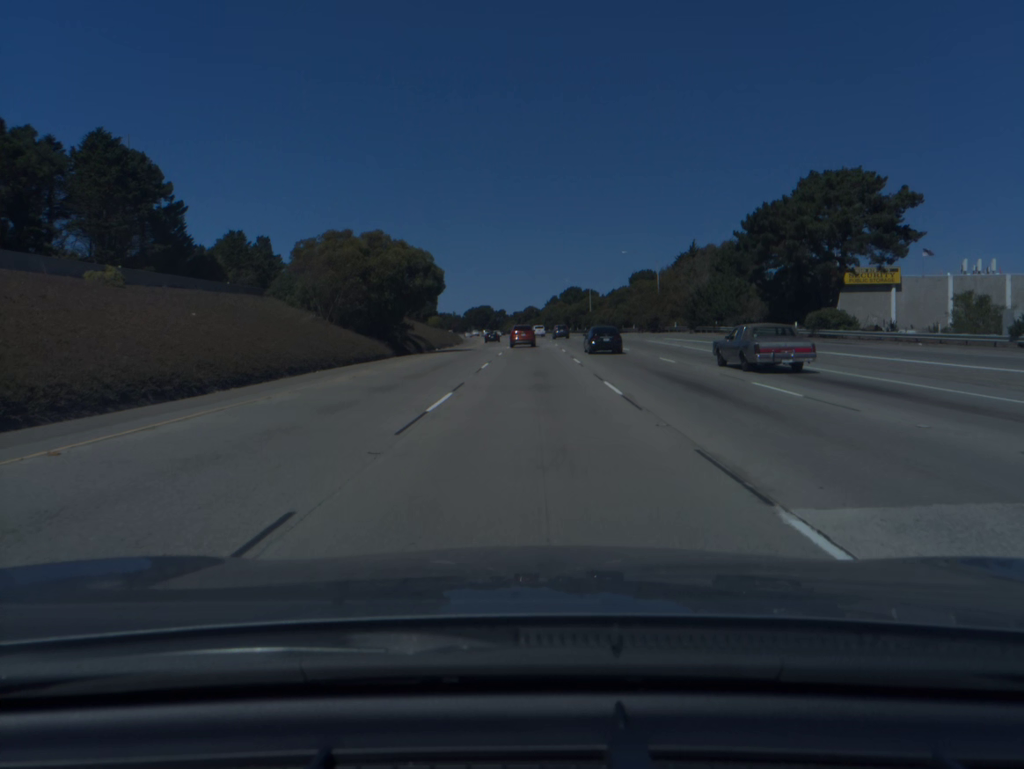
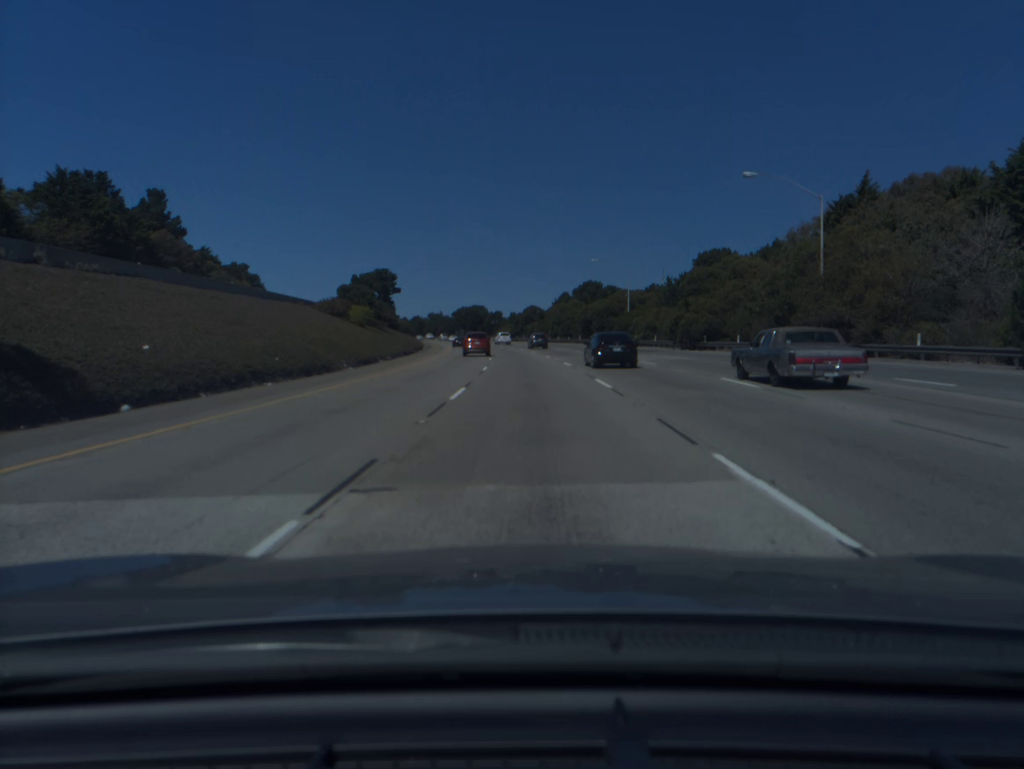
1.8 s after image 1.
(0.0, +55.6) m; 0°
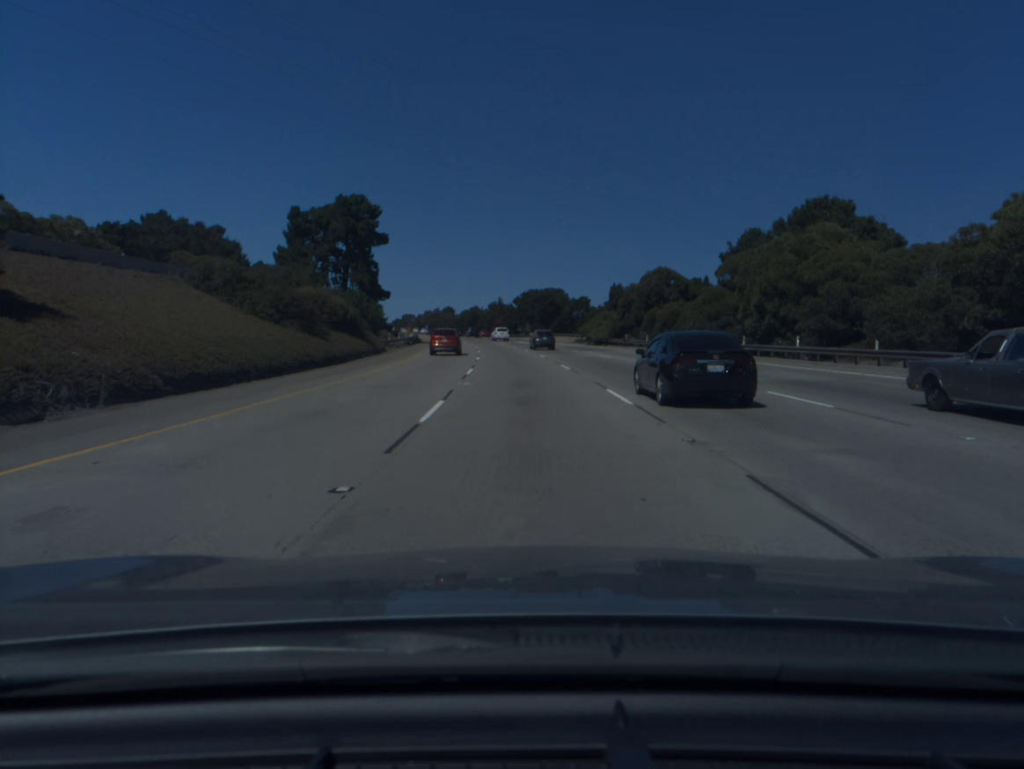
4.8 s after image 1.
(-3.6, +91.9) m; -6°
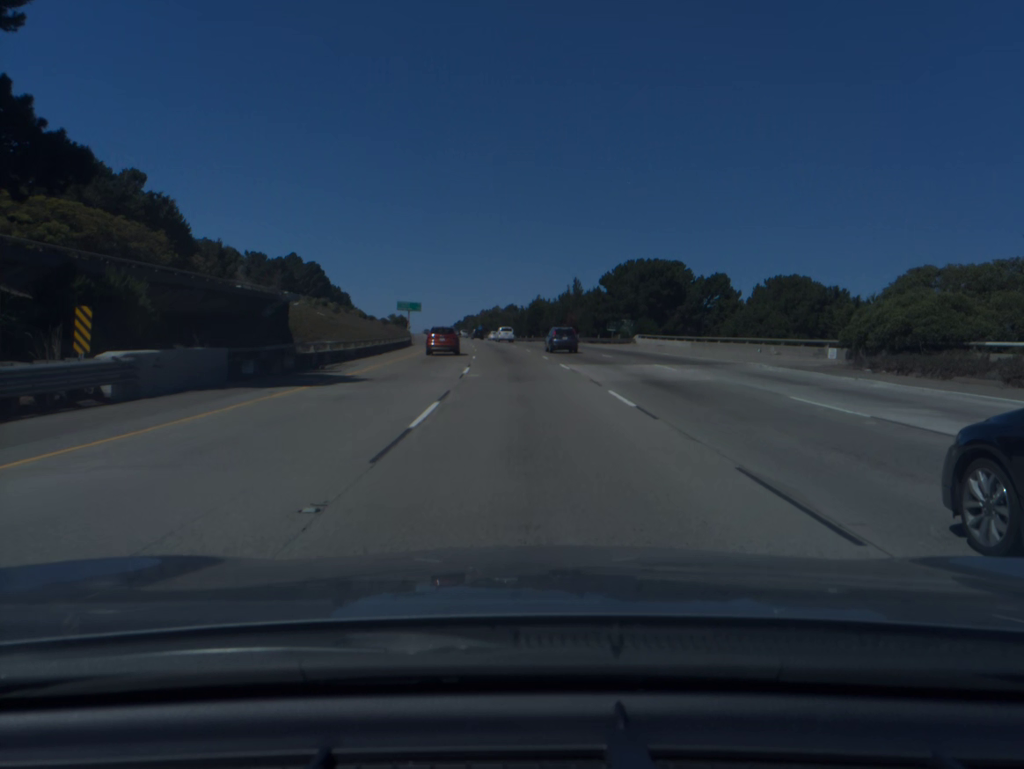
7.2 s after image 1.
(-3.6, +73.8) m; -5°
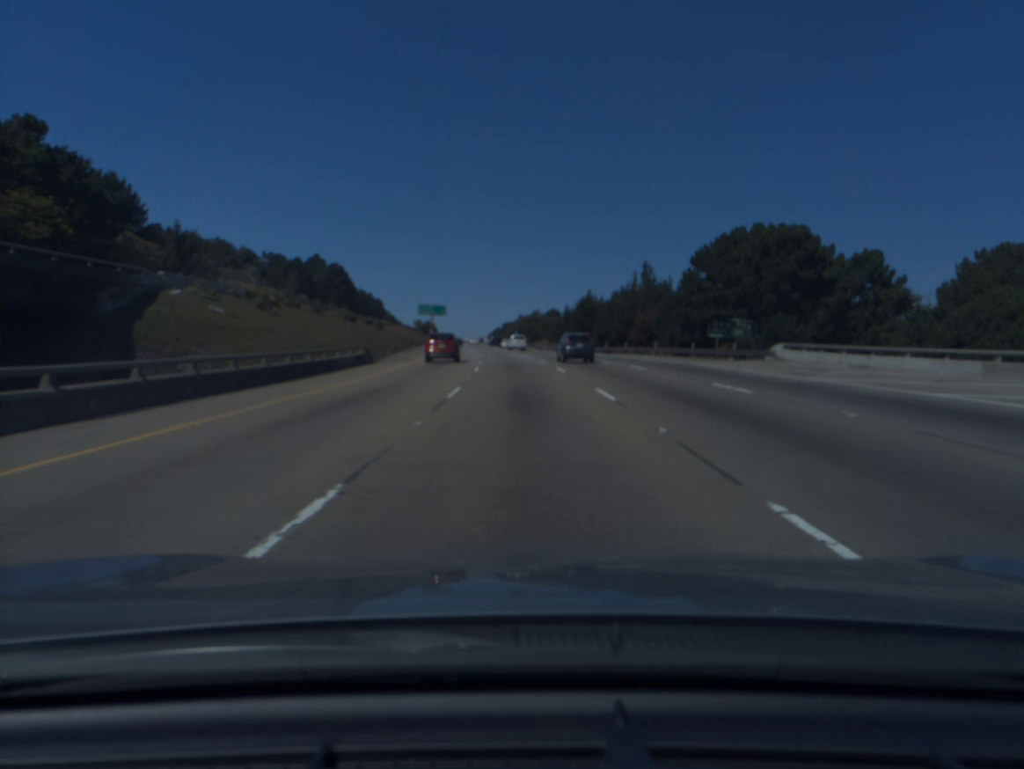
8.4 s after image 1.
(-1.0, +37.0) m; -3°
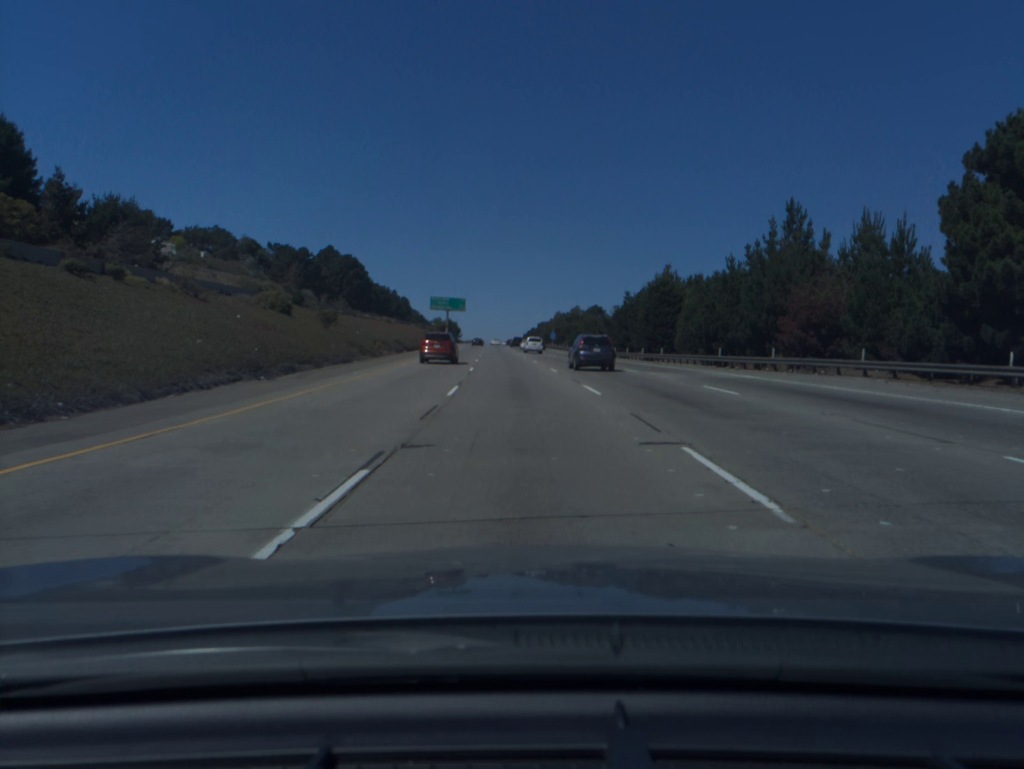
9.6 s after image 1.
(-0.8, +37.5) m; -3°
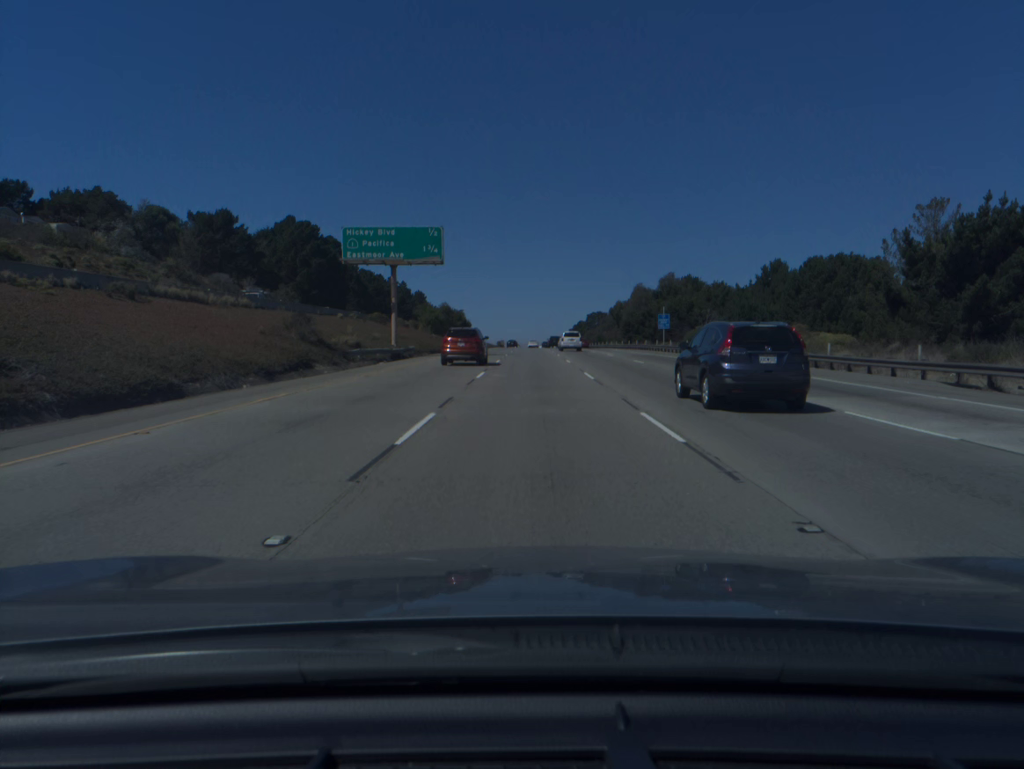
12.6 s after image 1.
(-4.0, +96.3) m; -3°
